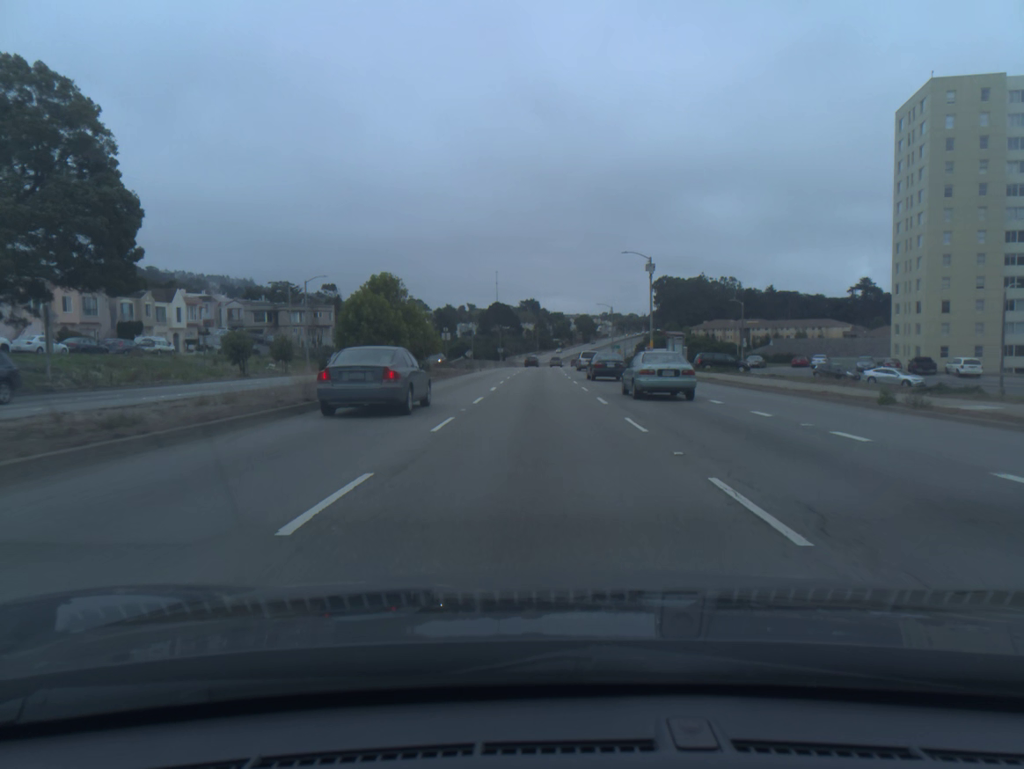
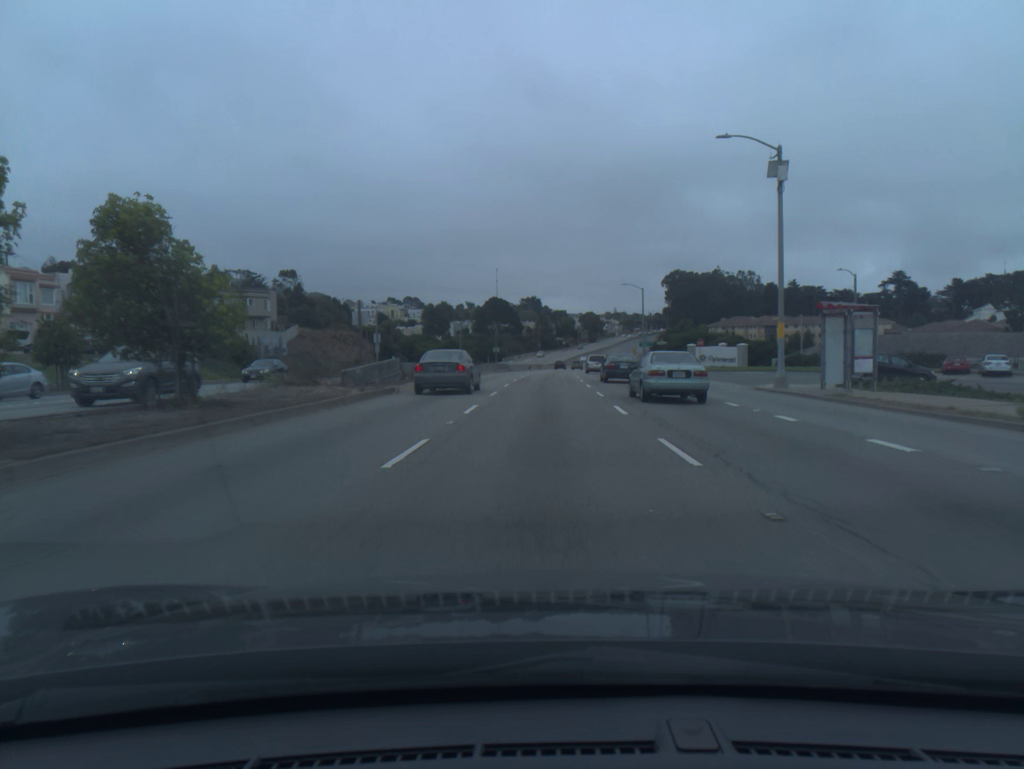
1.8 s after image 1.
(-0.1, +33.4) m; 0°
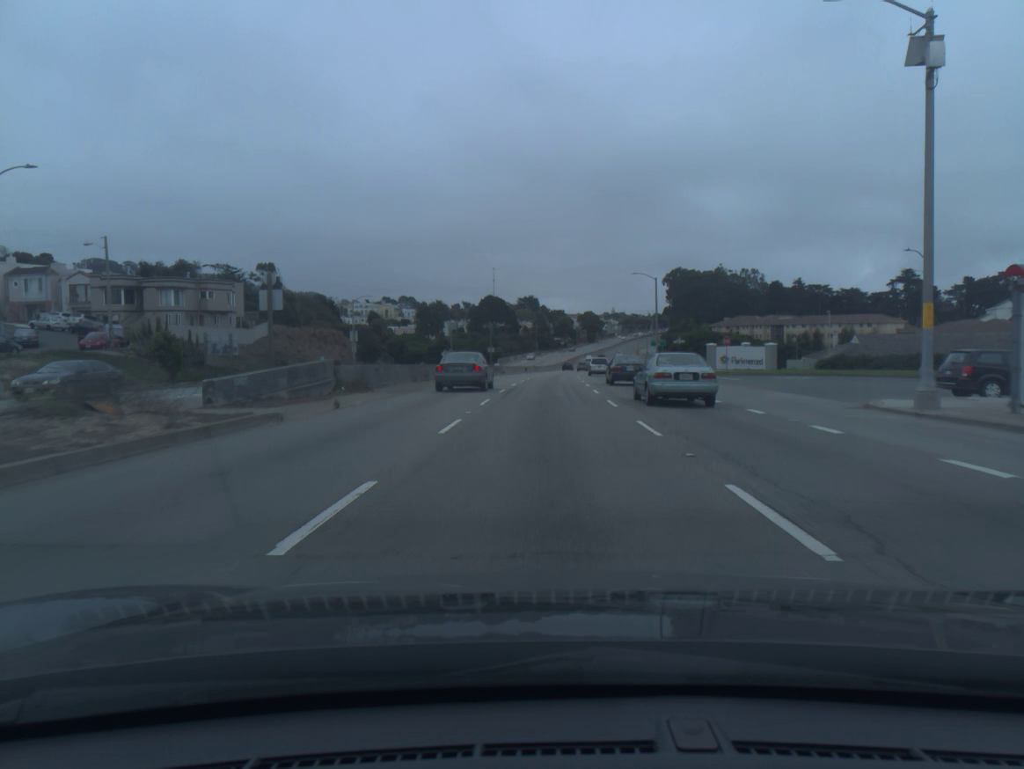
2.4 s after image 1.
(0.0, +11.5) m; 0°
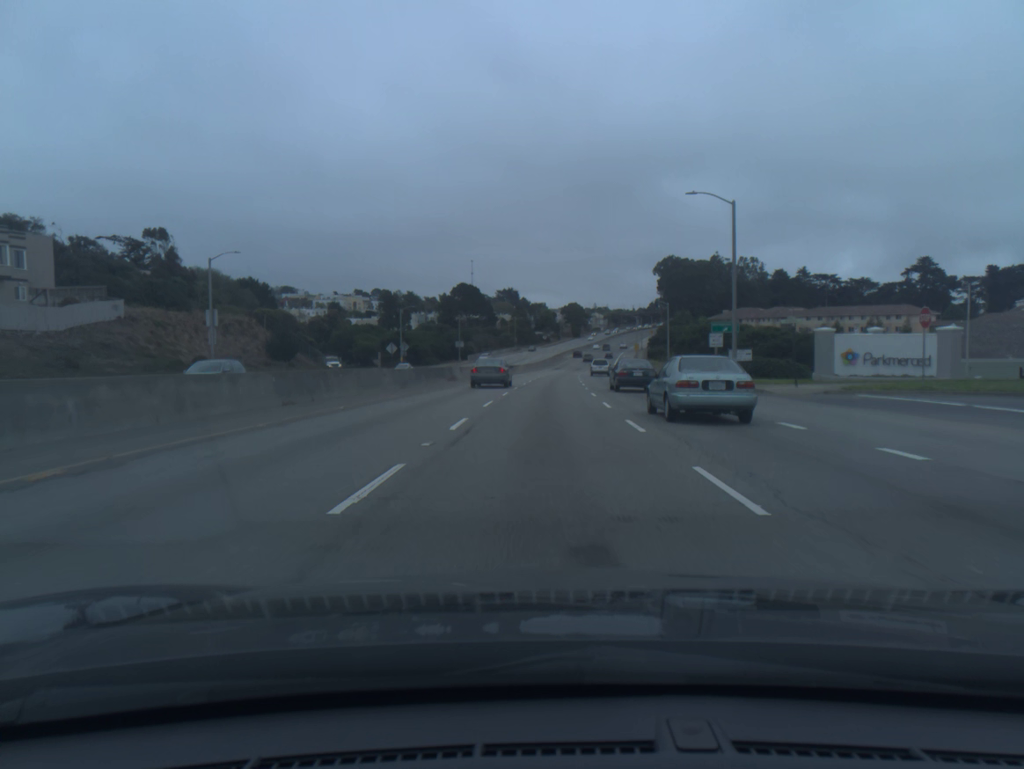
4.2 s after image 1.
(+0.4, +35.5) m; +1°
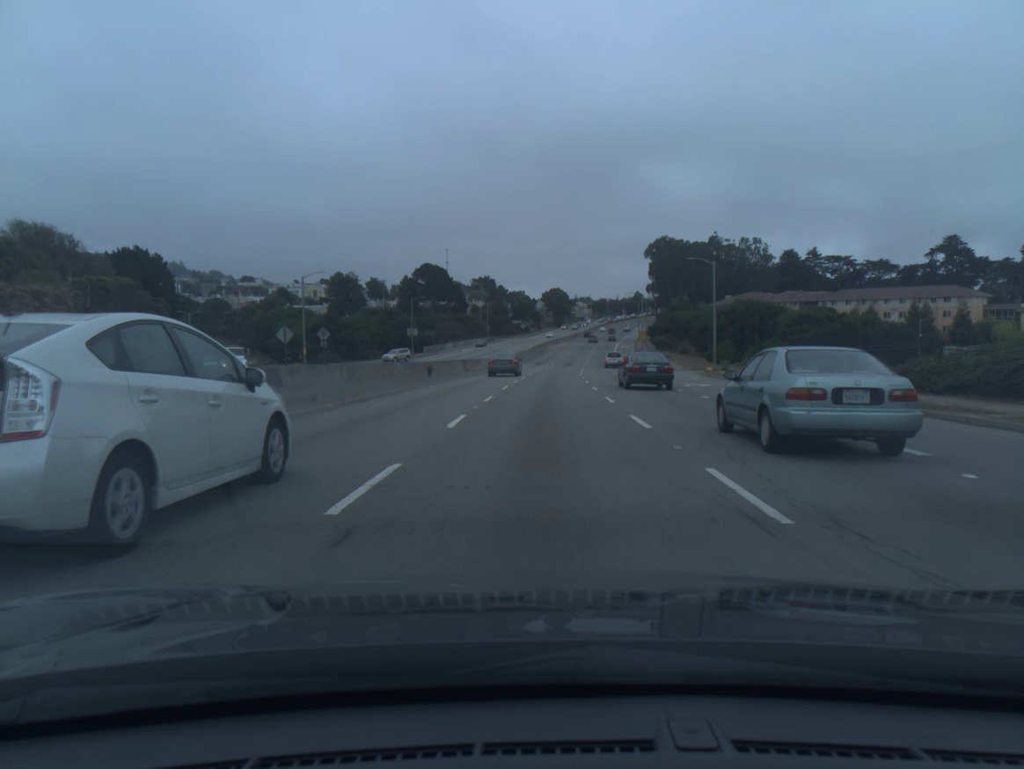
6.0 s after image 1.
(+0.5, +37.2) m; +2°
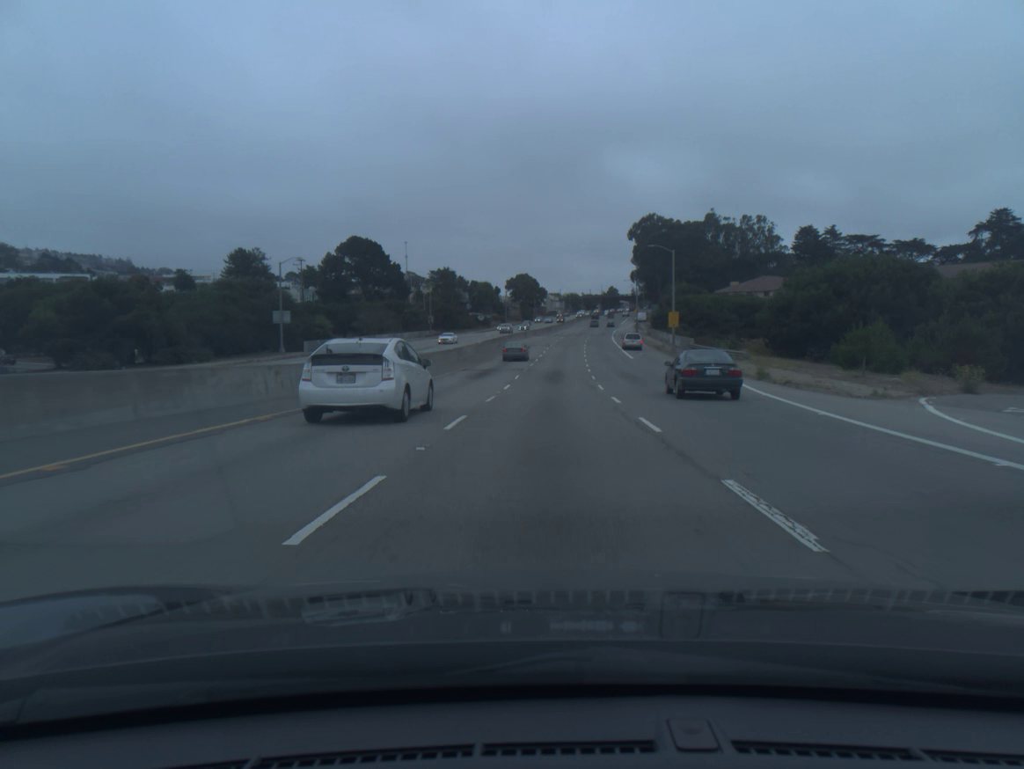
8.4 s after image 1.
(+1.0, +52.5) m; +2°
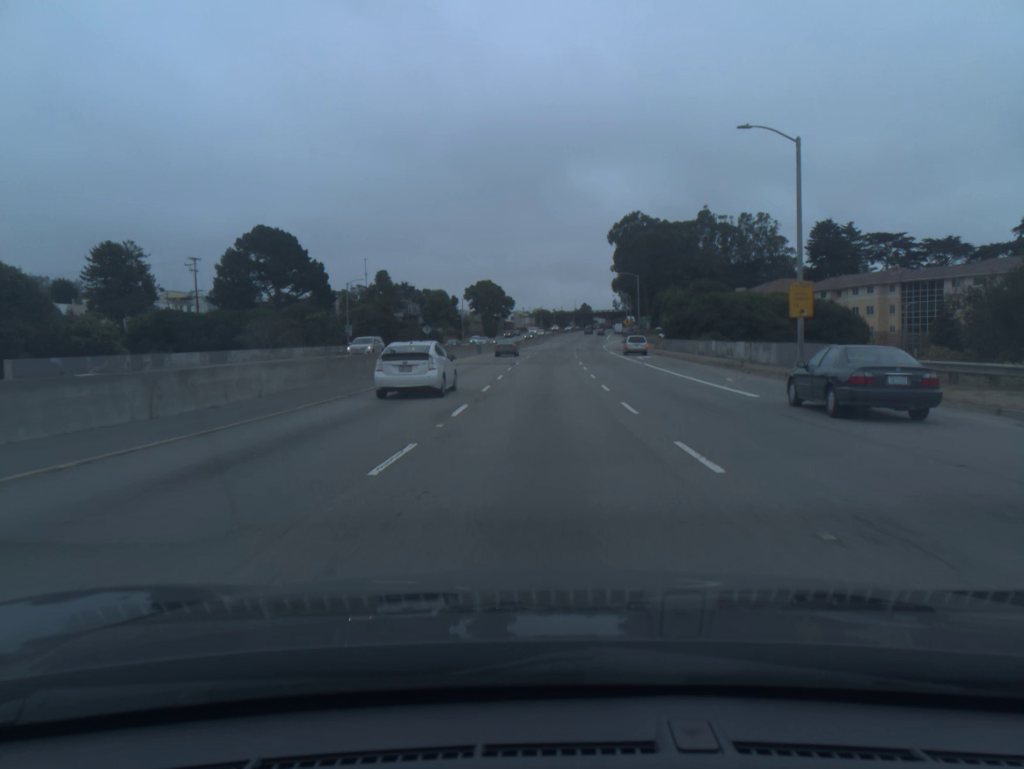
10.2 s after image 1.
(+0.8, +41.2) m; +2°
